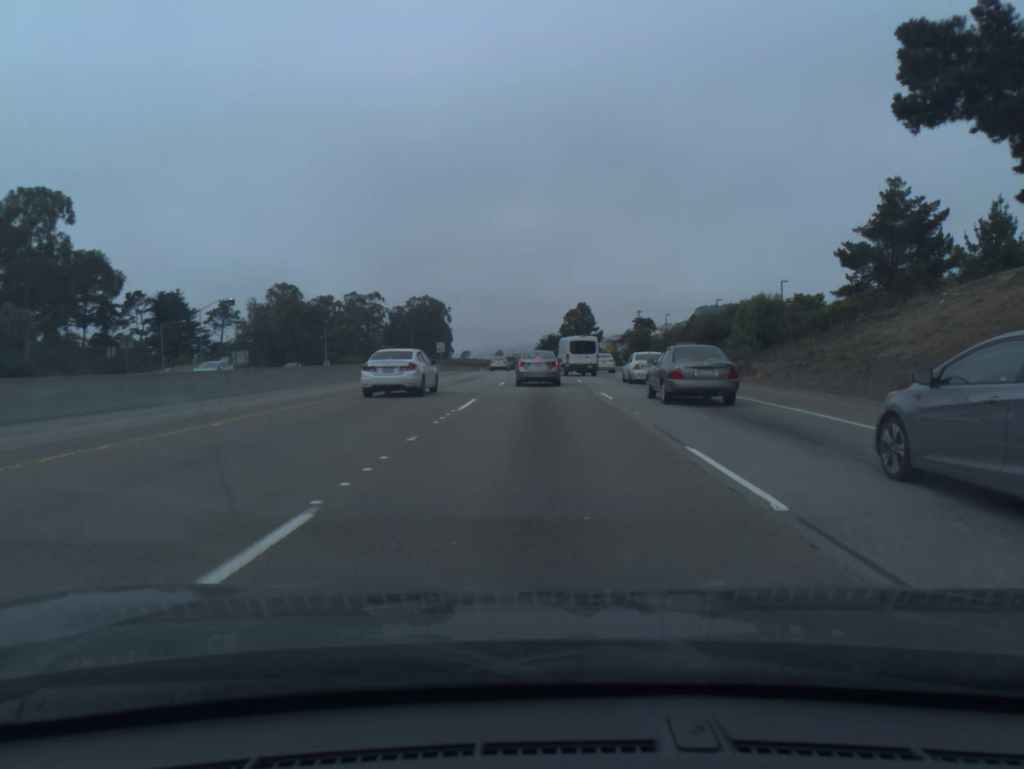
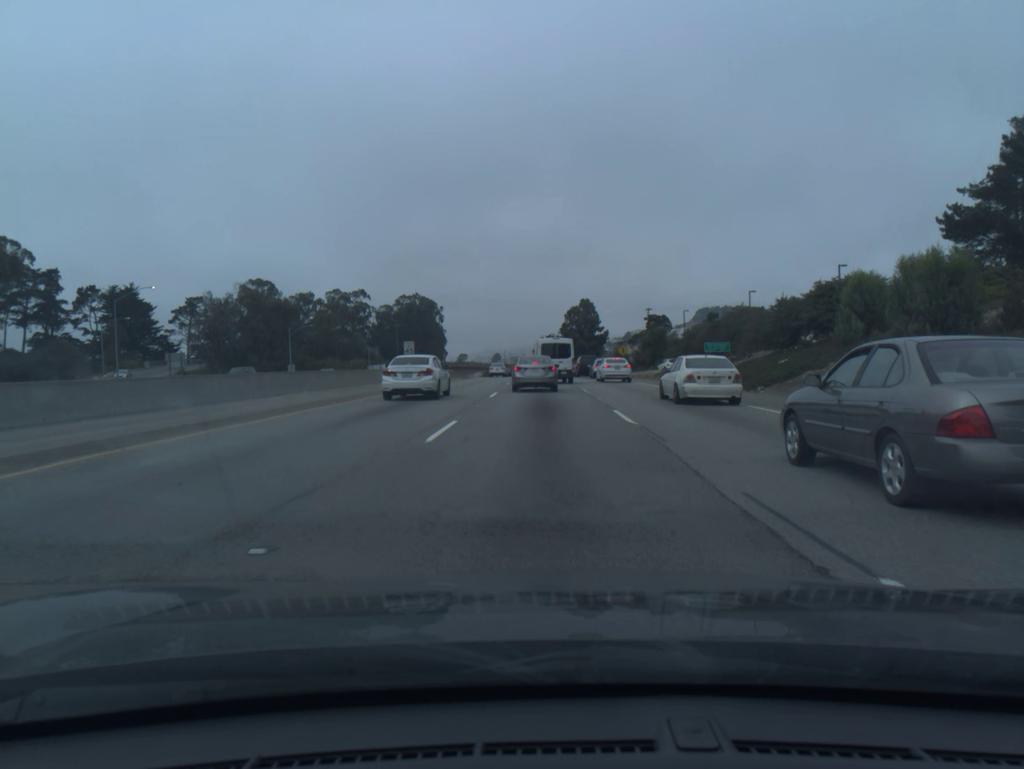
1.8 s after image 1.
(0.0, +20.1) m; 0°
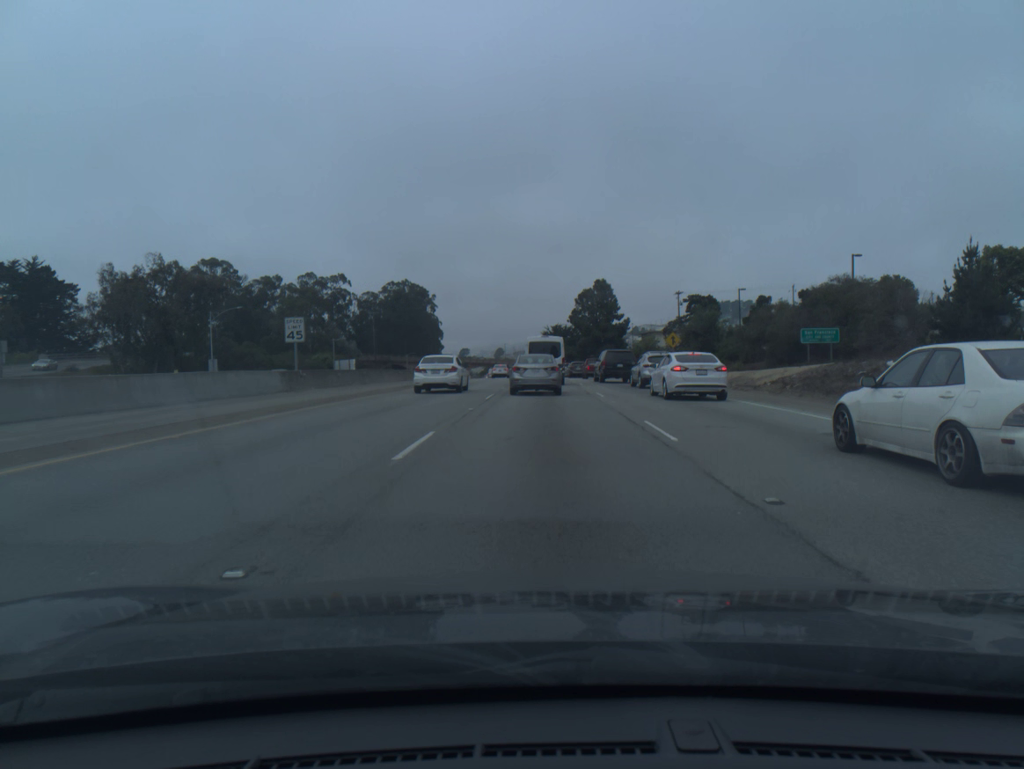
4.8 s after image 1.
(-0.1, +32.7) m; 0°
